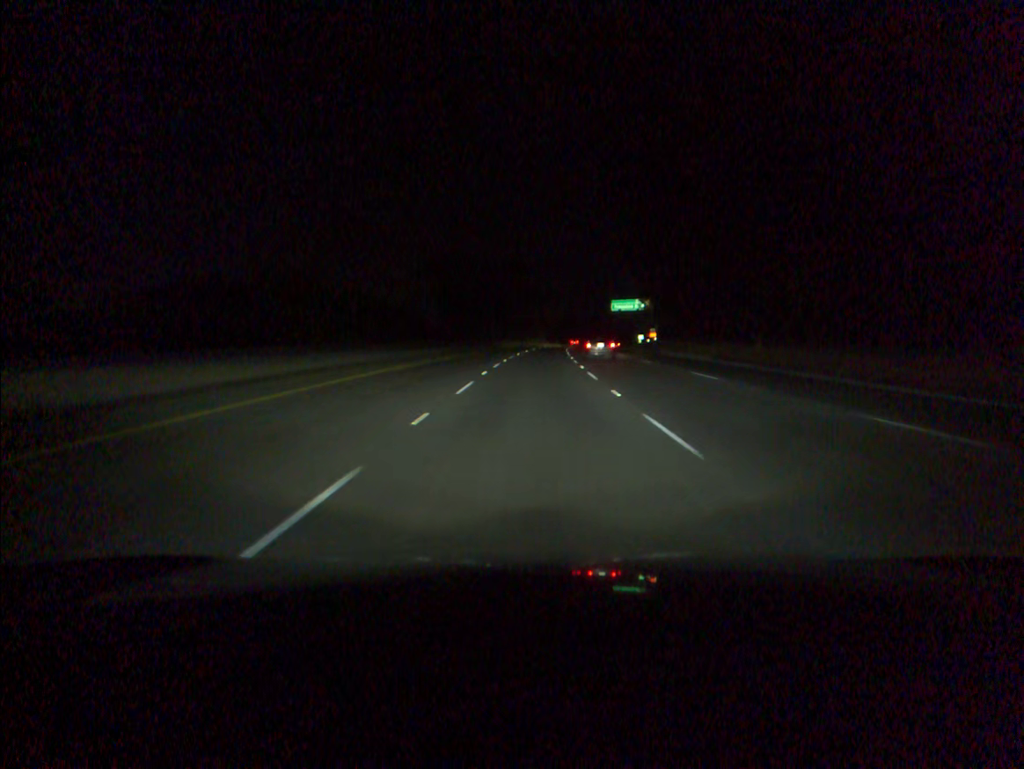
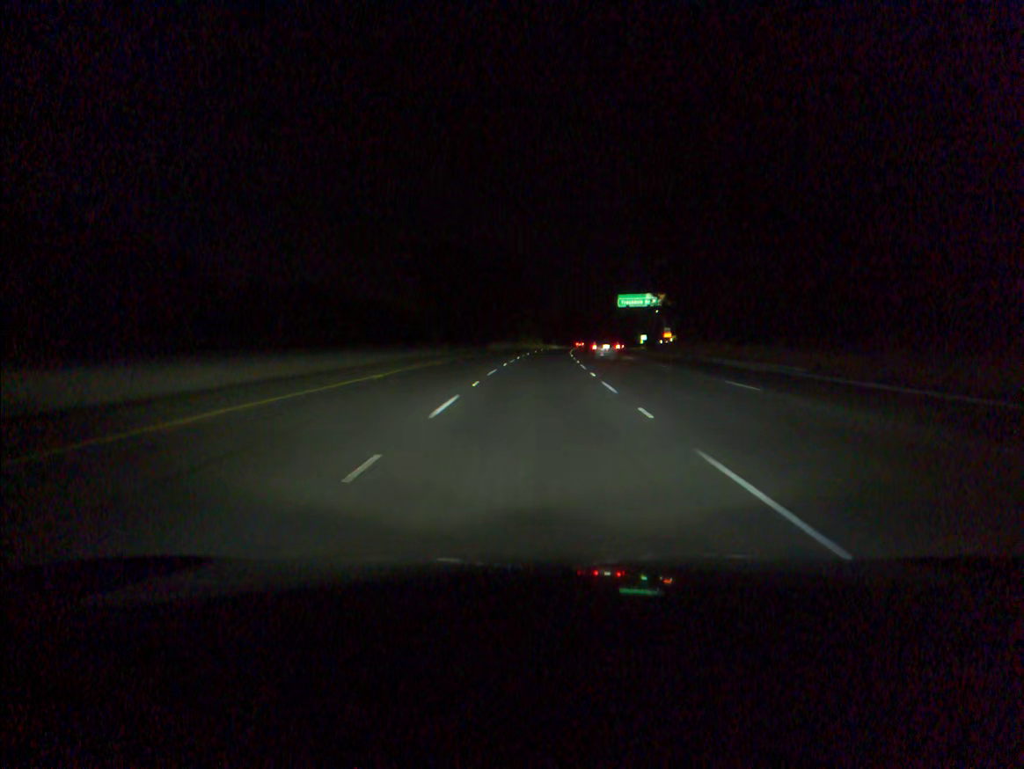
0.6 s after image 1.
(+0.1, +19.2) m; +1°
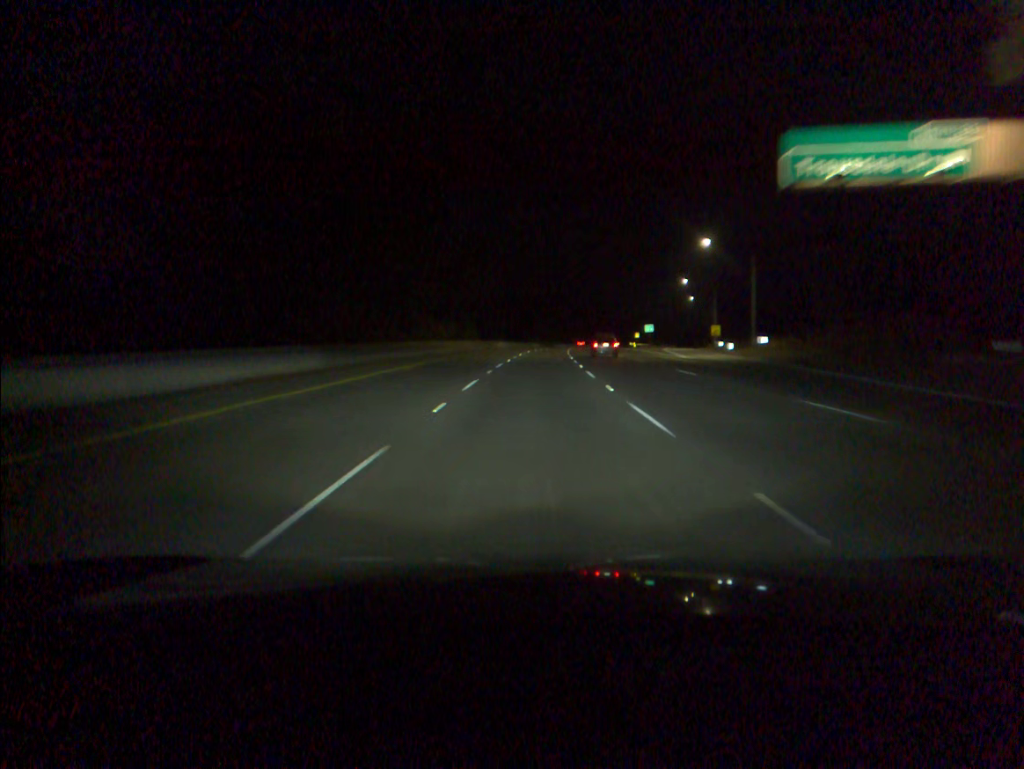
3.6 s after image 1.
(+3.2, +95.6) m; +4°
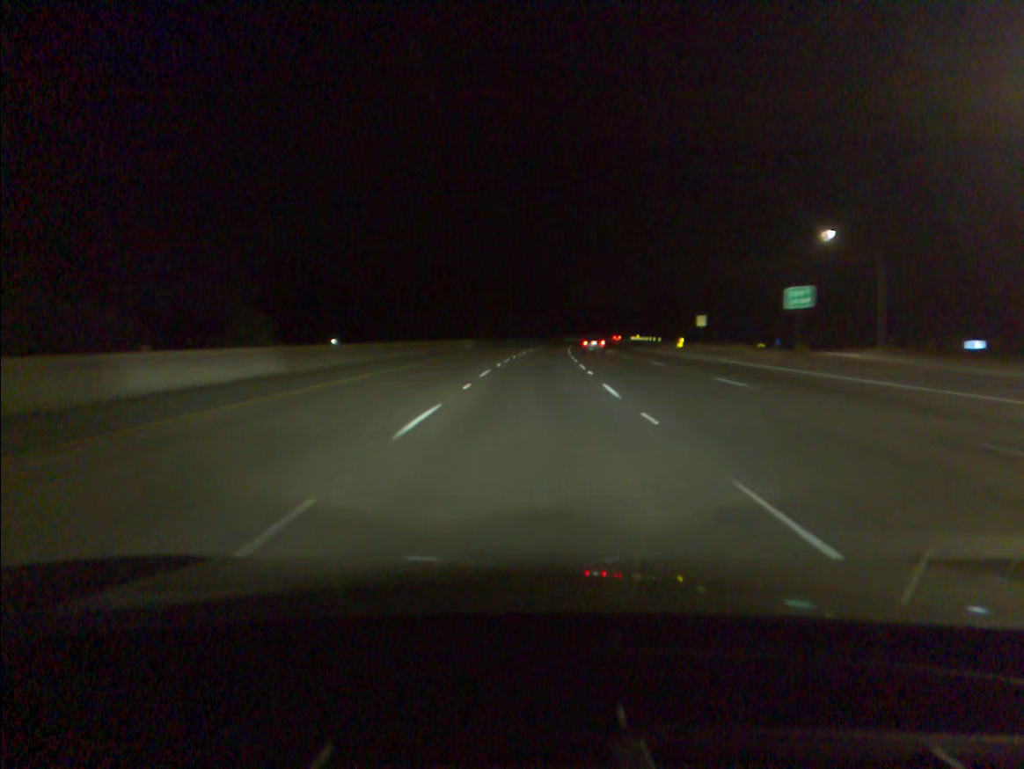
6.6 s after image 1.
(+3.1, +95.7) m; +4°
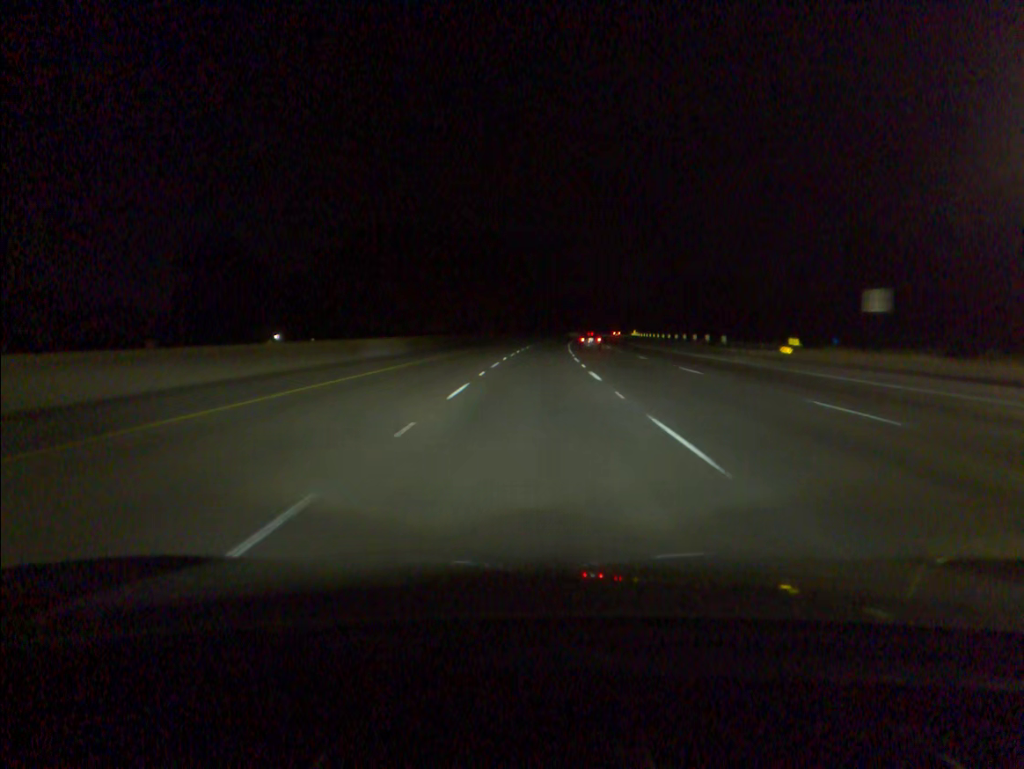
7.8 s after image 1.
(+0.5, +38.3) m; +1°
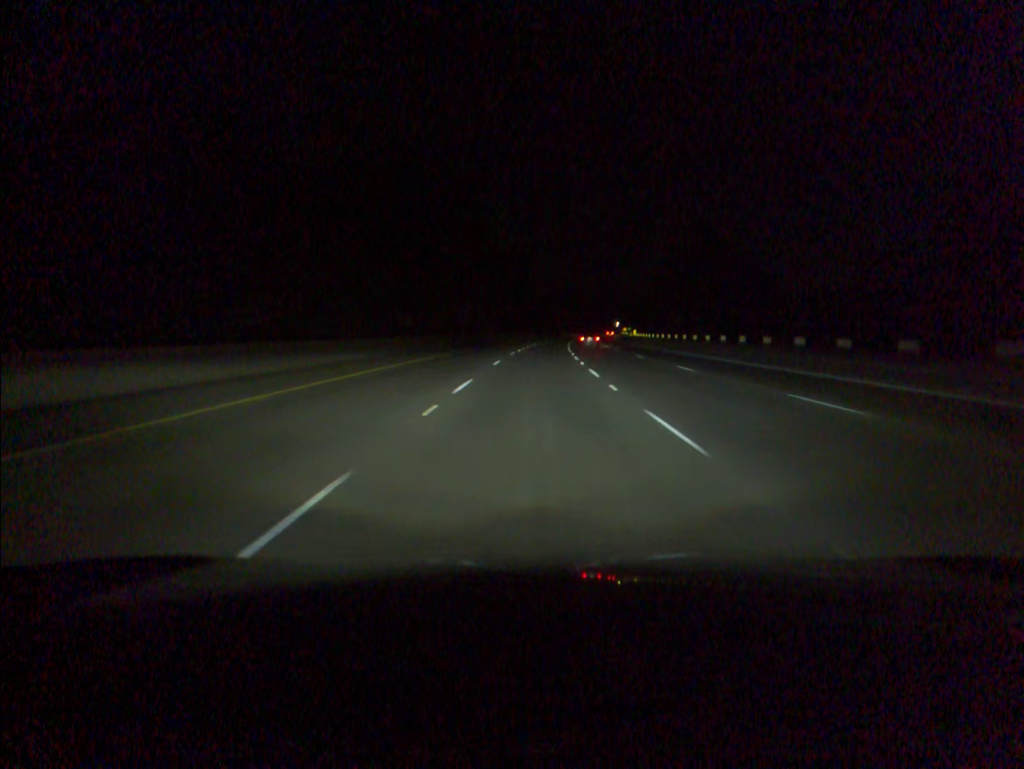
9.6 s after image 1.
(+1.1, +57.4) m; +2°
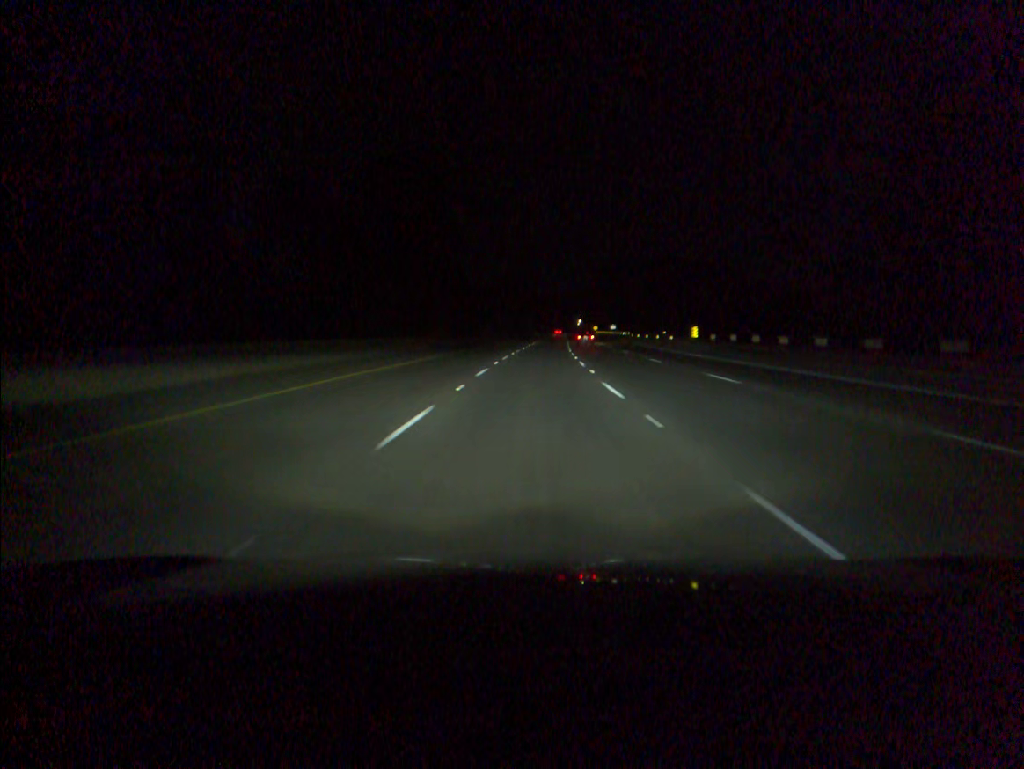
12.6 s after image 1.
(+3.0, +94.9) m; +4°
